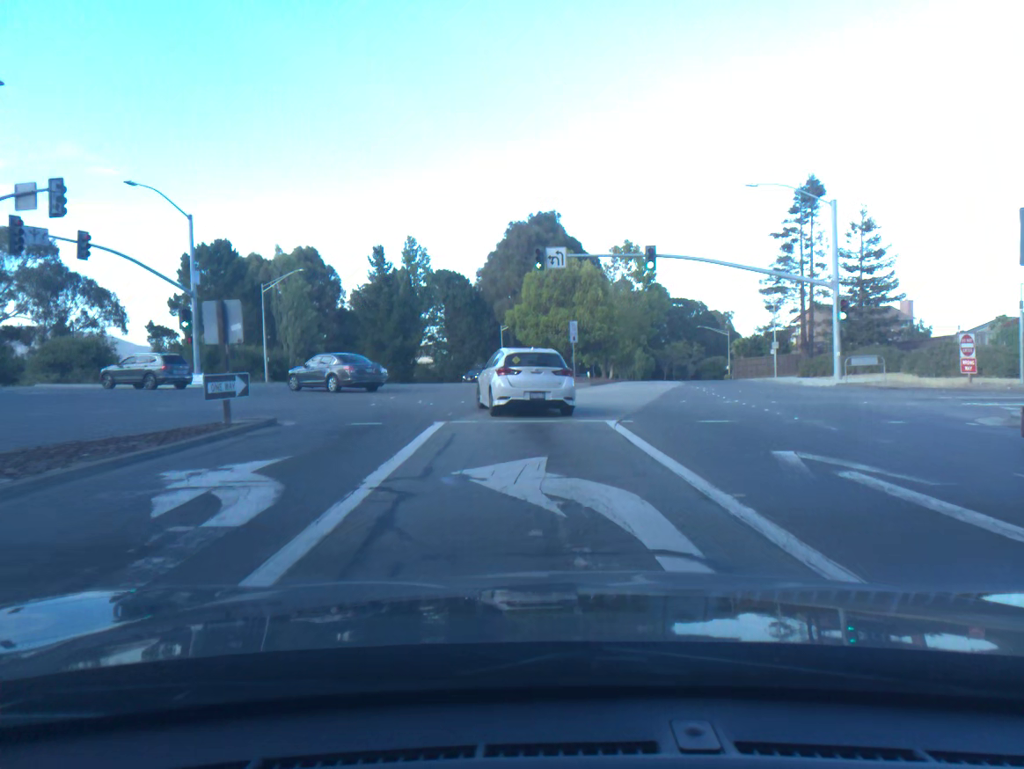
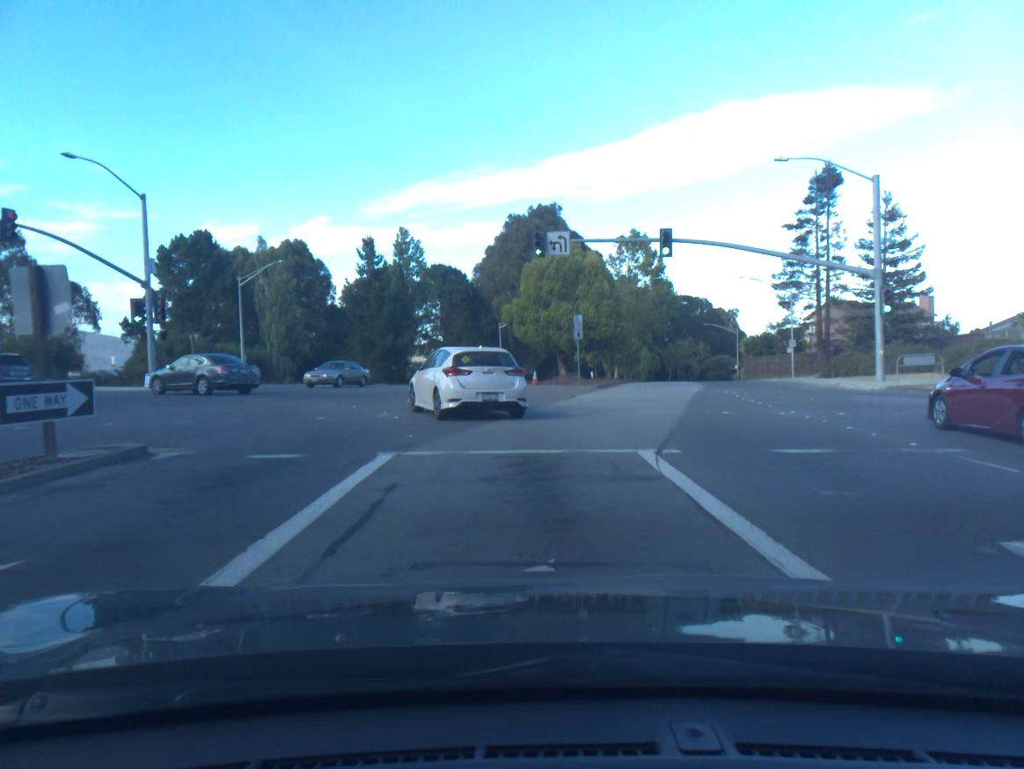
(-0.1, +4.8) m; -2°
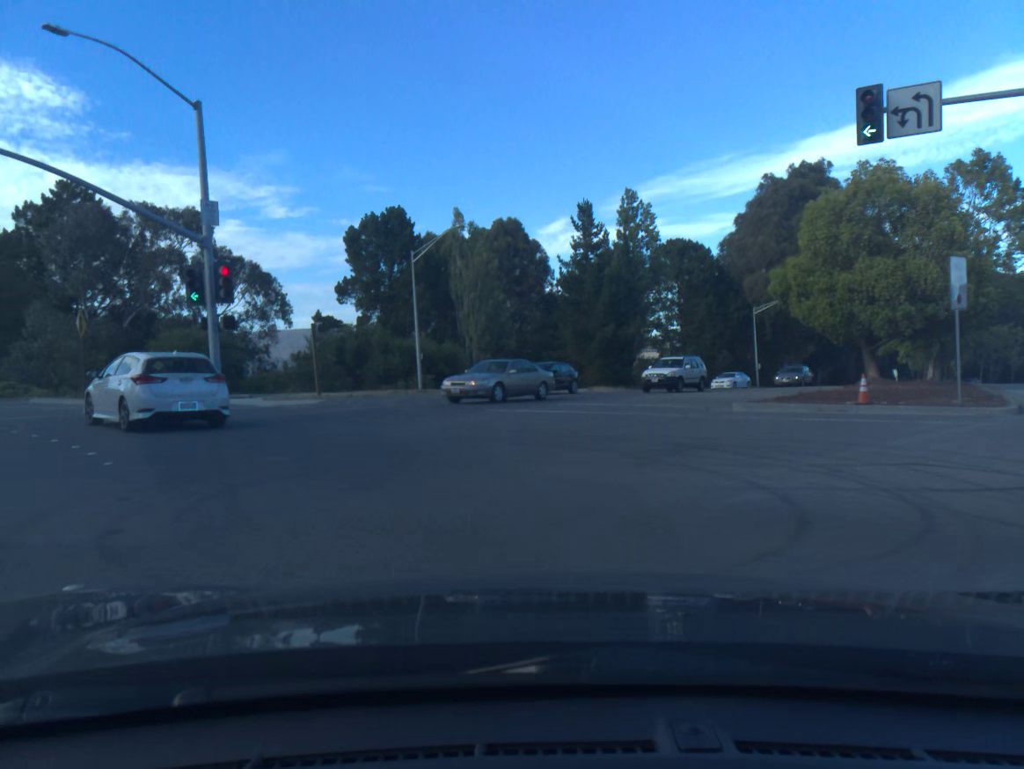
(-2.7, +17.0) m; -26°
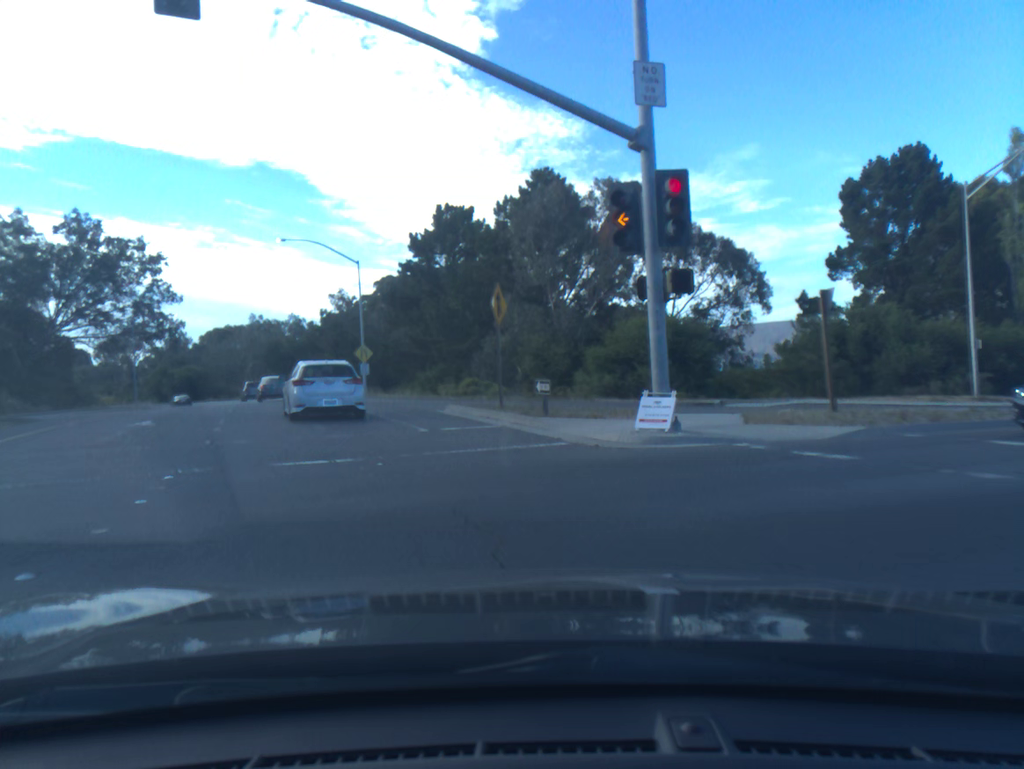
(-3.8, +12.1) m; -35°
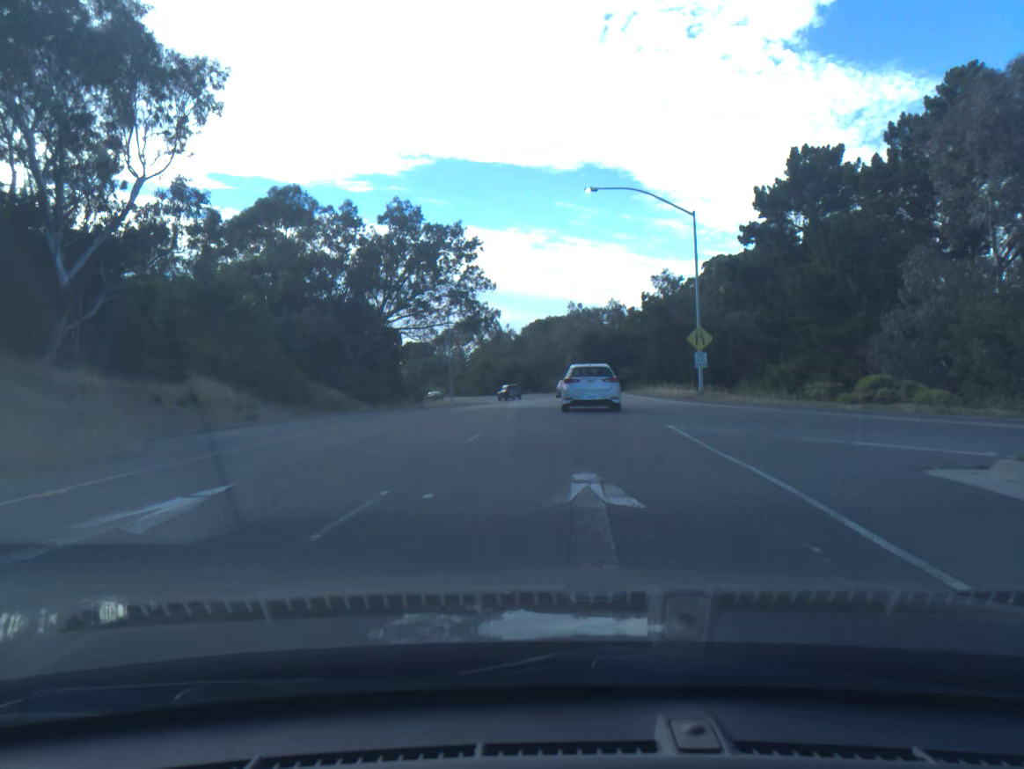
(-3.0, +14.1) m; -22°
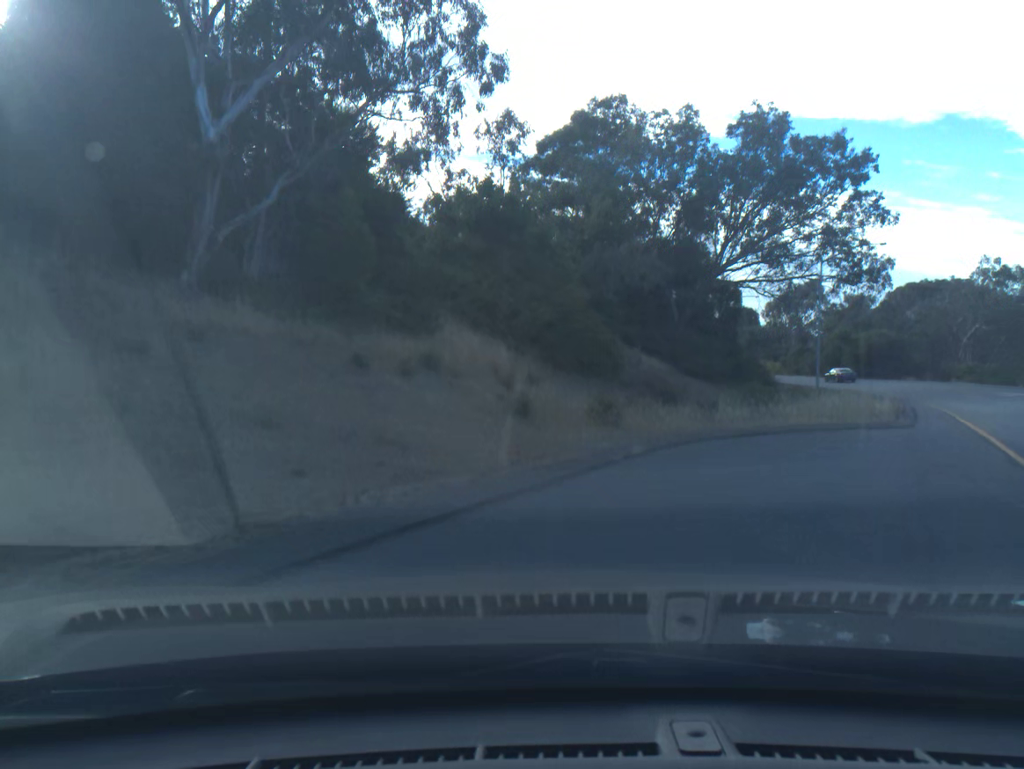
(-5.4, +20.0) m; -18°
